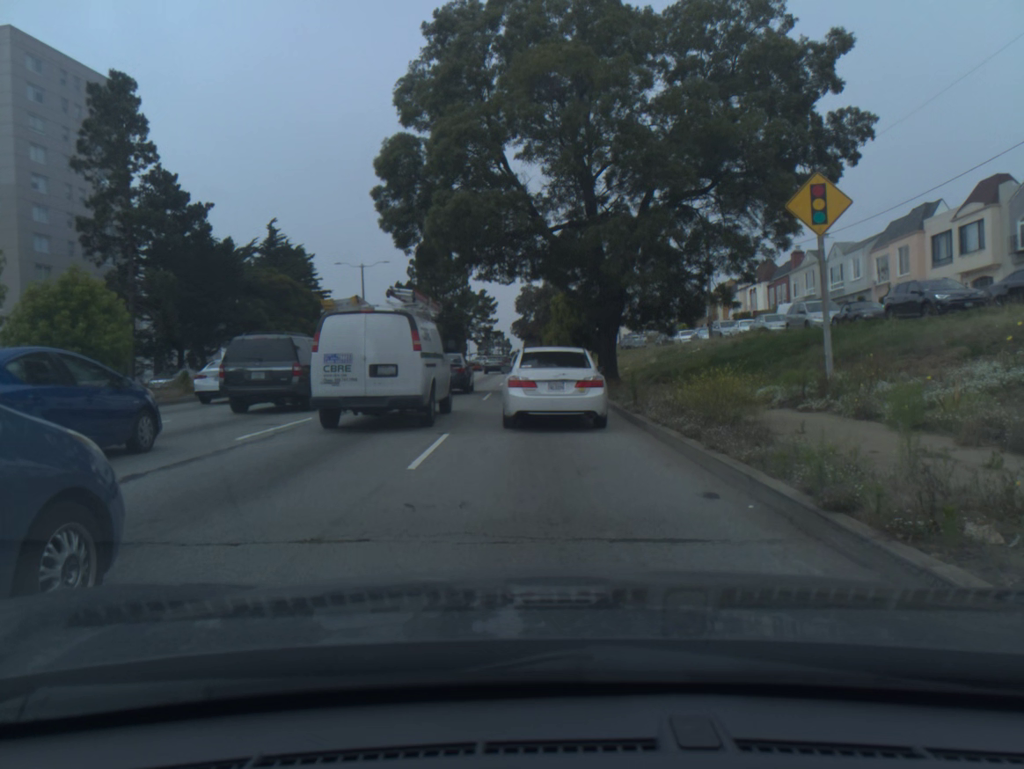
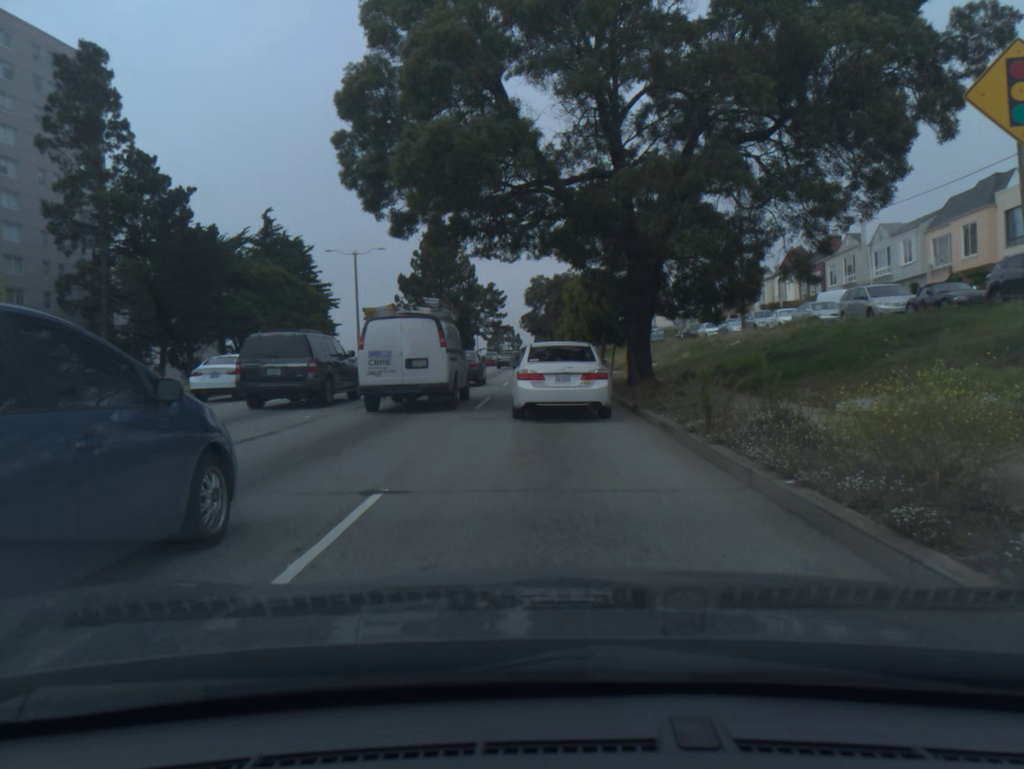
(0.0, +5.9) m; -1°
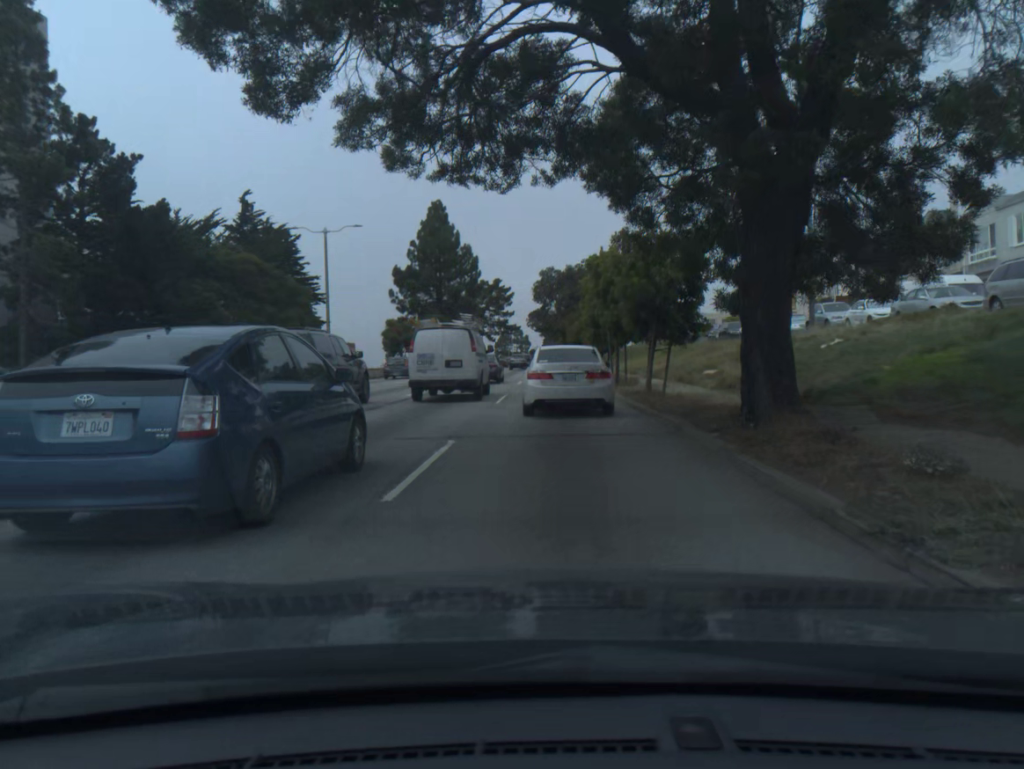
(0.0, +10.8) m; 0°
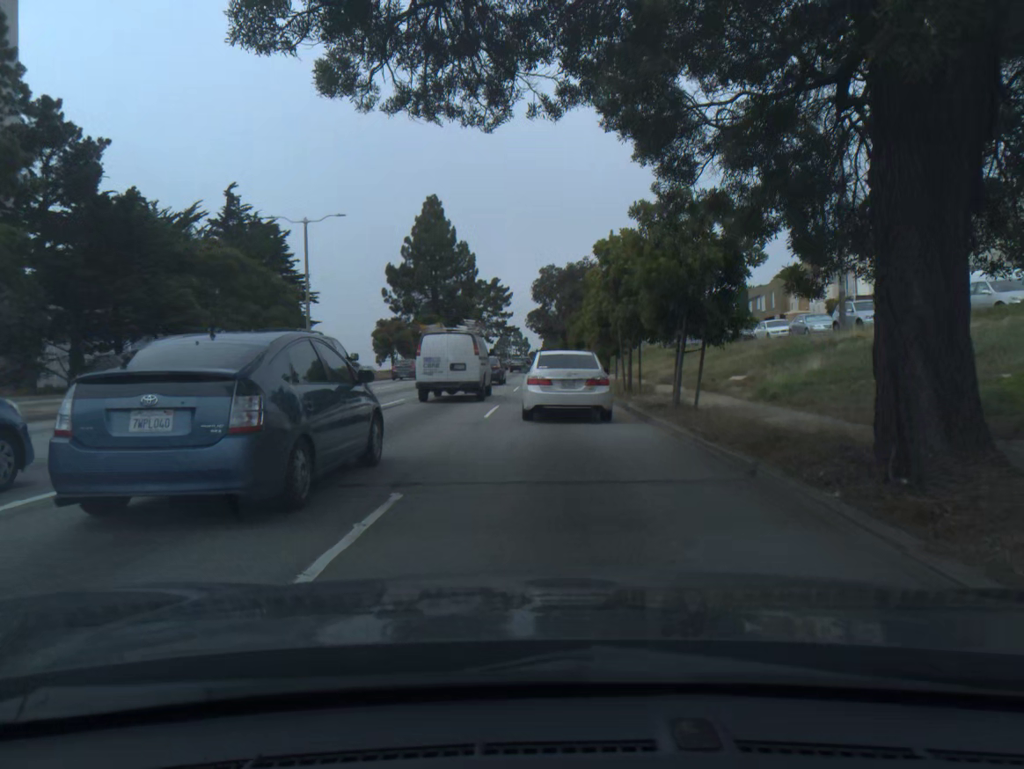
(0.0, +4.0) m; -1°
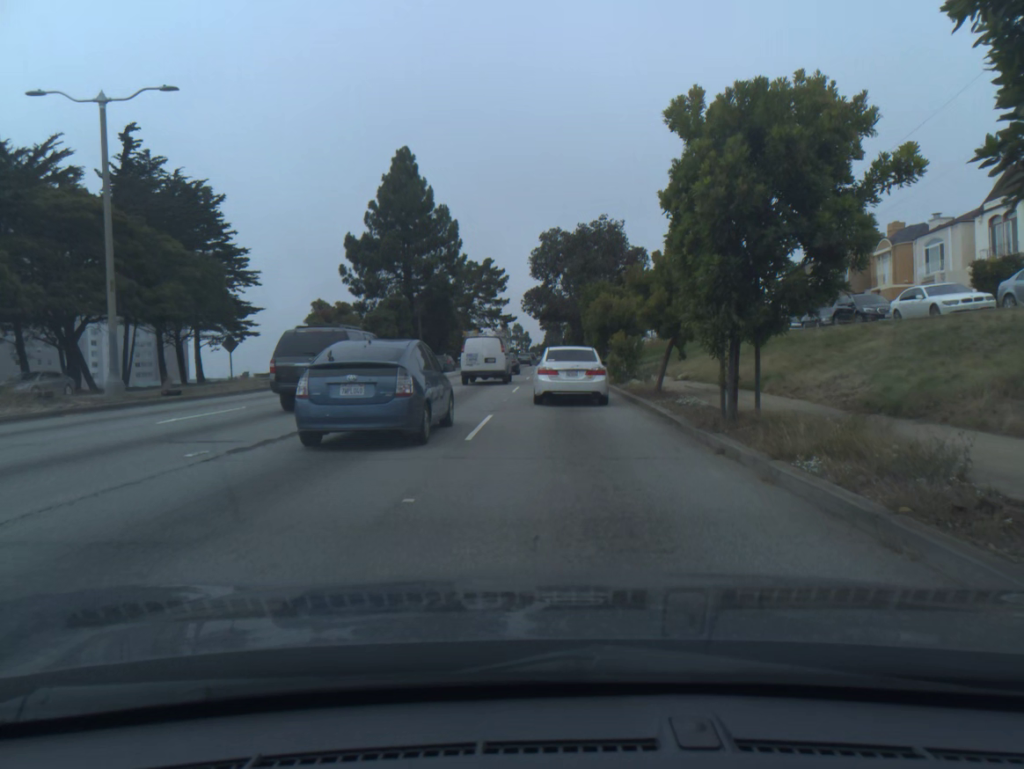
(+0.2, +20.6) m; 0°
